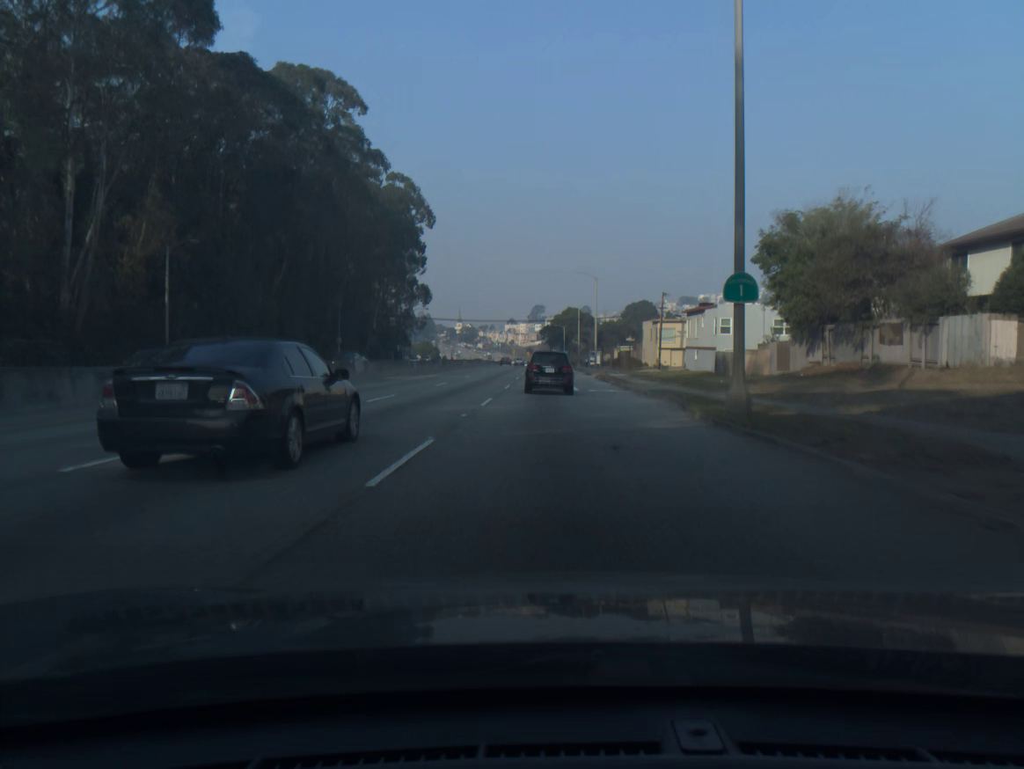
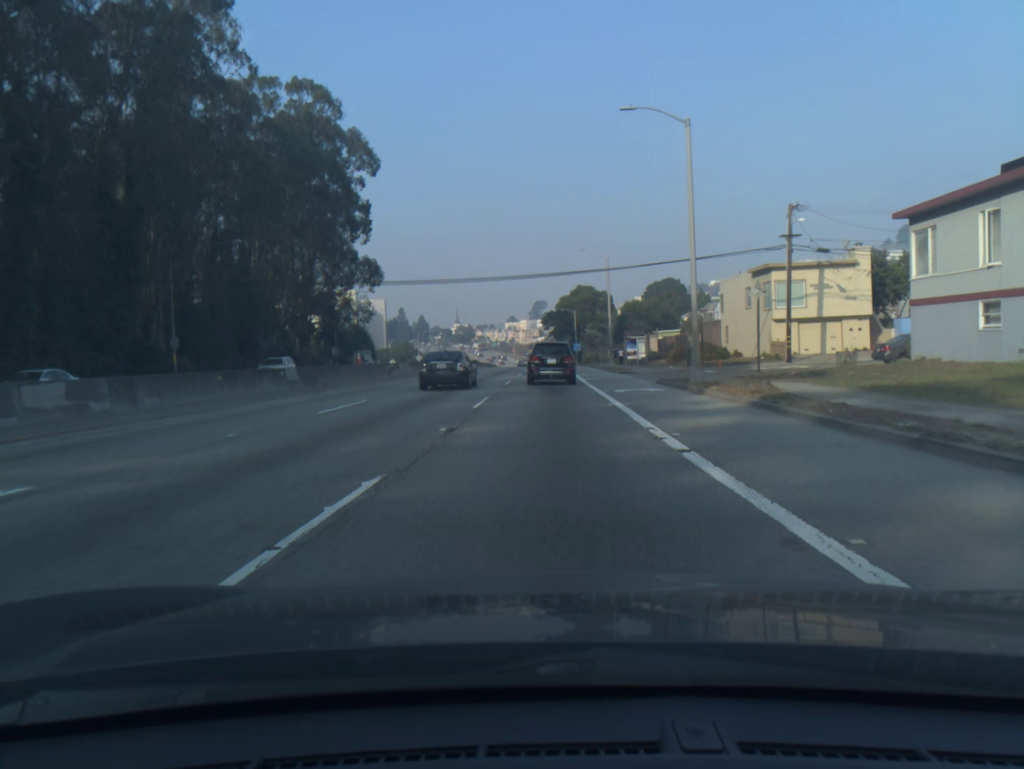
(-0.1, +49.4) m; 0°
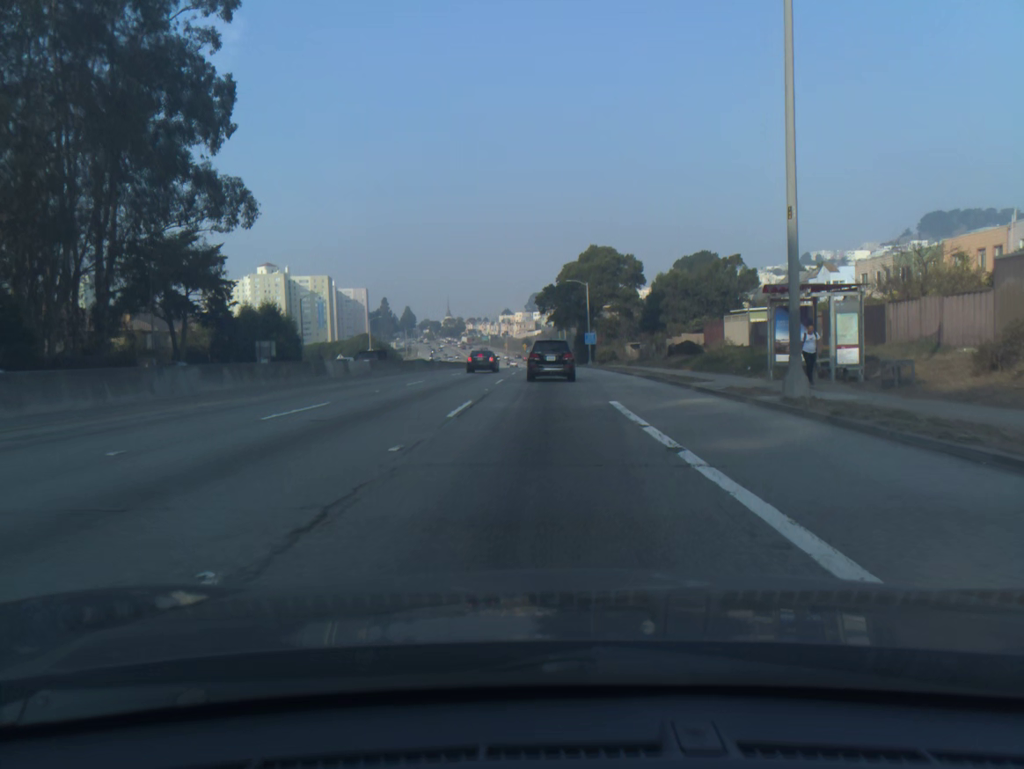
(+0.2, +47.8) m; 0°
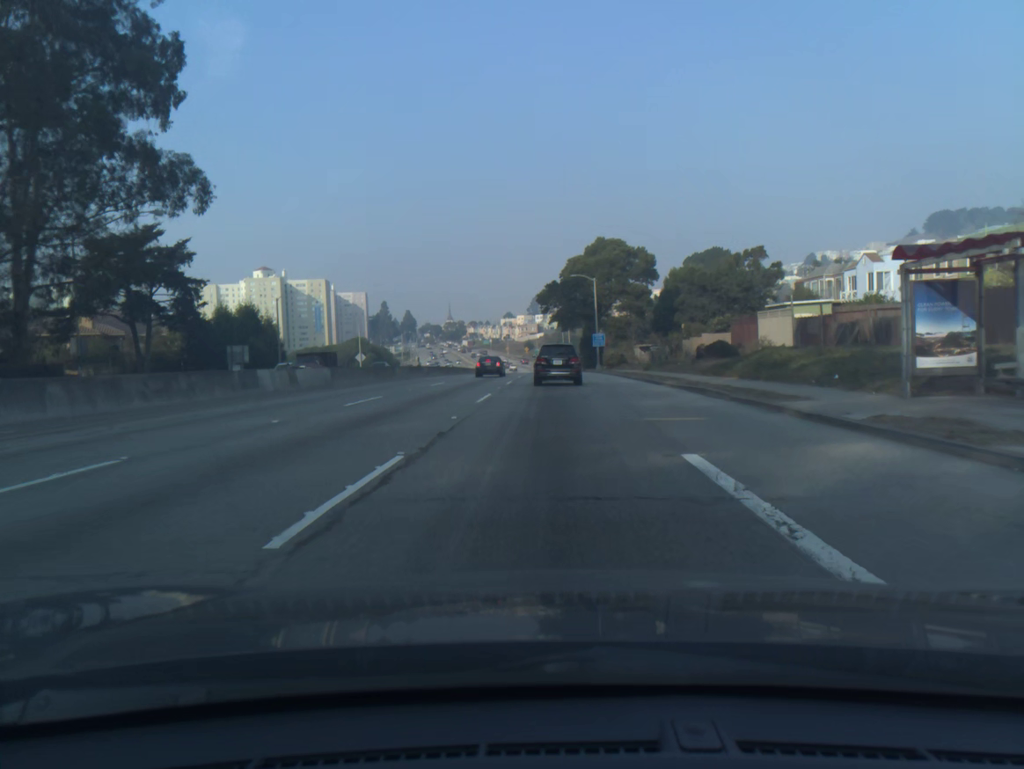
(0.0, +9.4) m; 0°
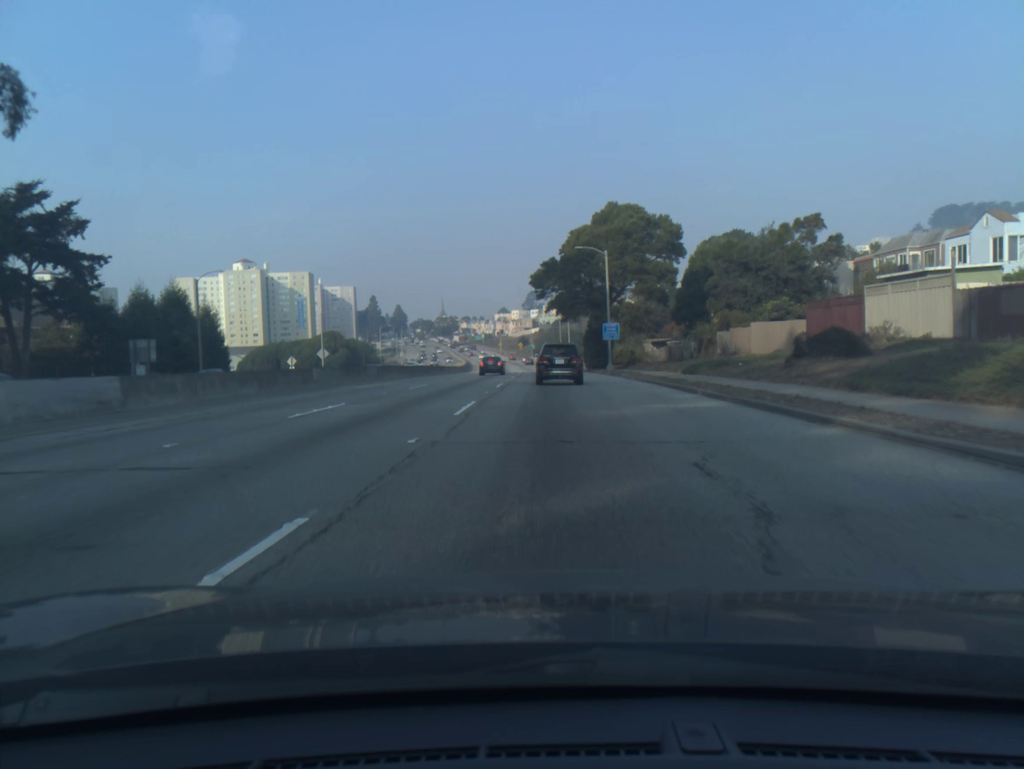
(+0.1, +18.7) m; 0°
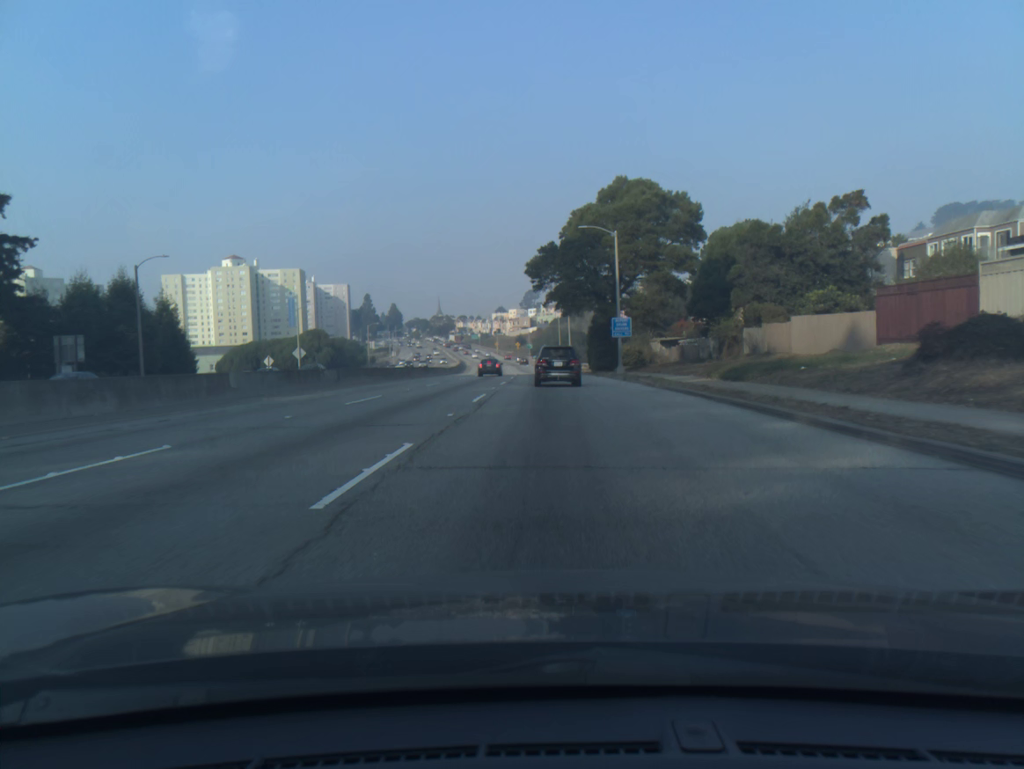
(0.0, +9.4) m; 0°
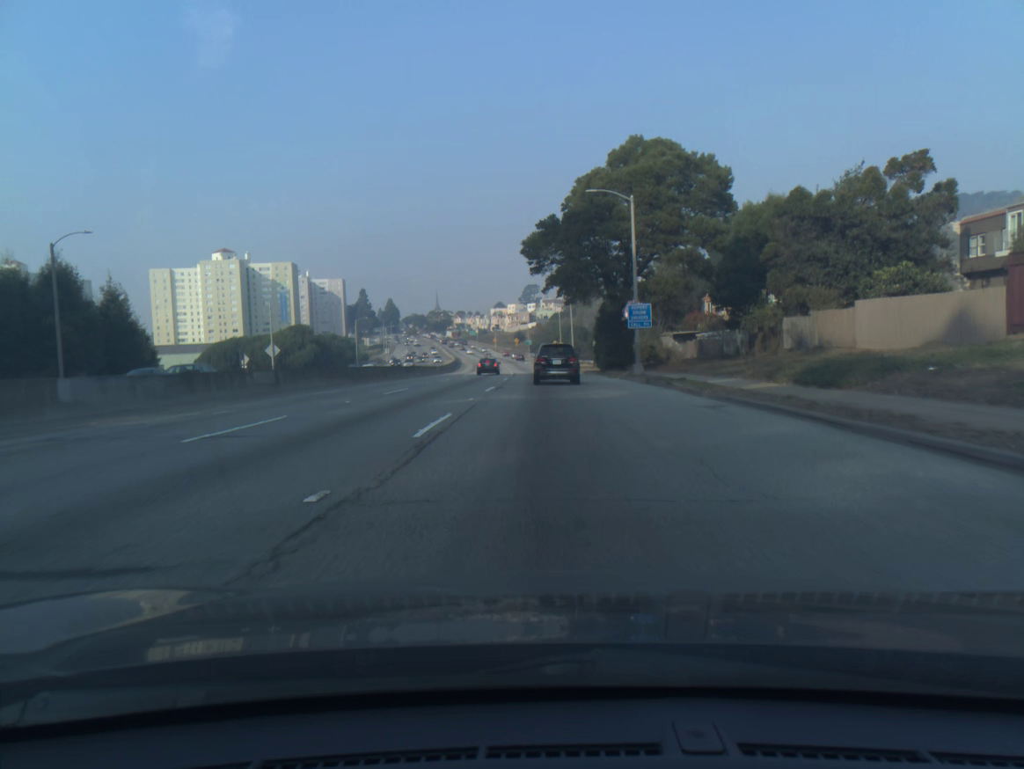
(0.0, +9.4) m; 0°
